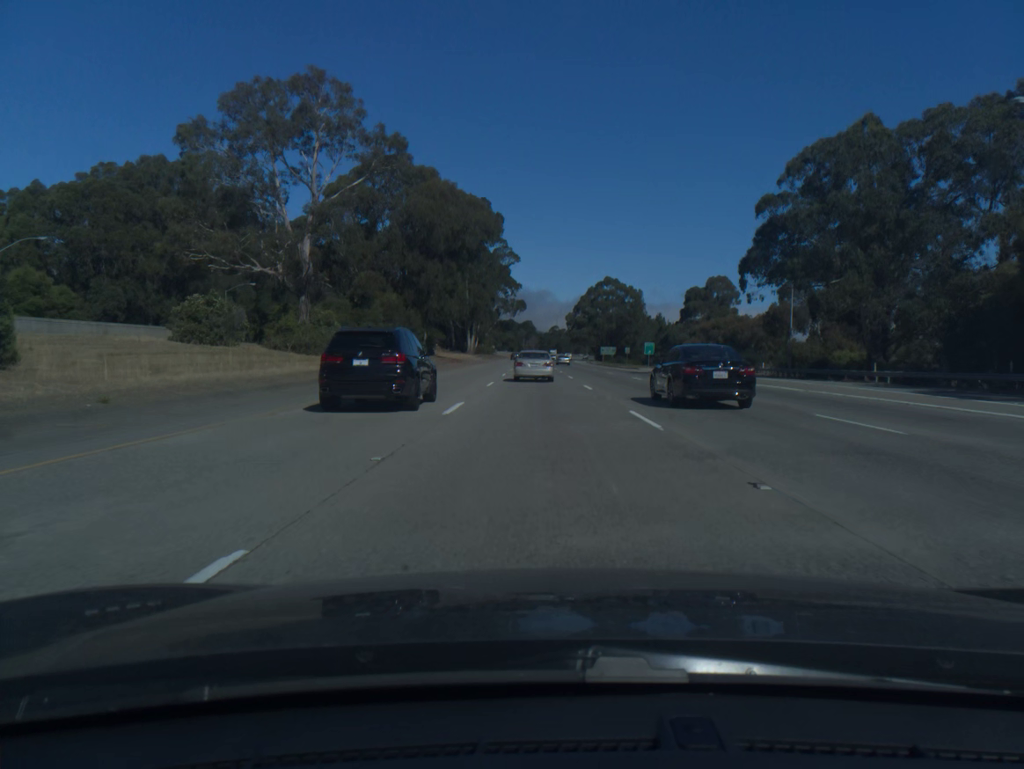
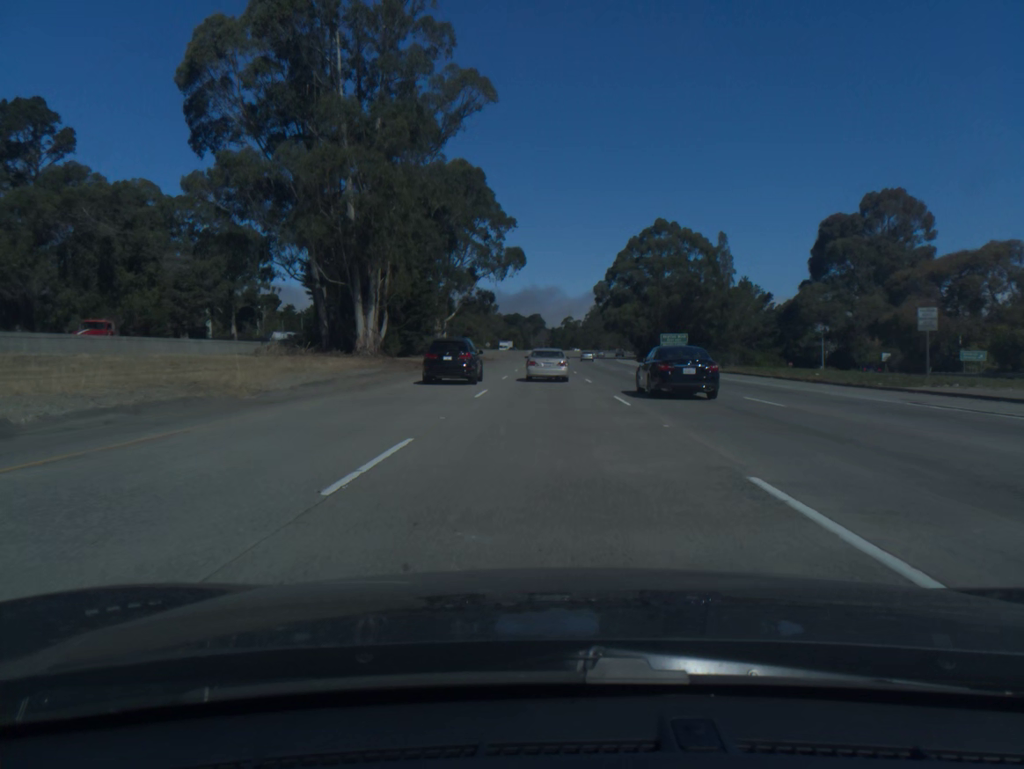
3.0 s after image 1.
(-1.0, +96.6) m; -1°
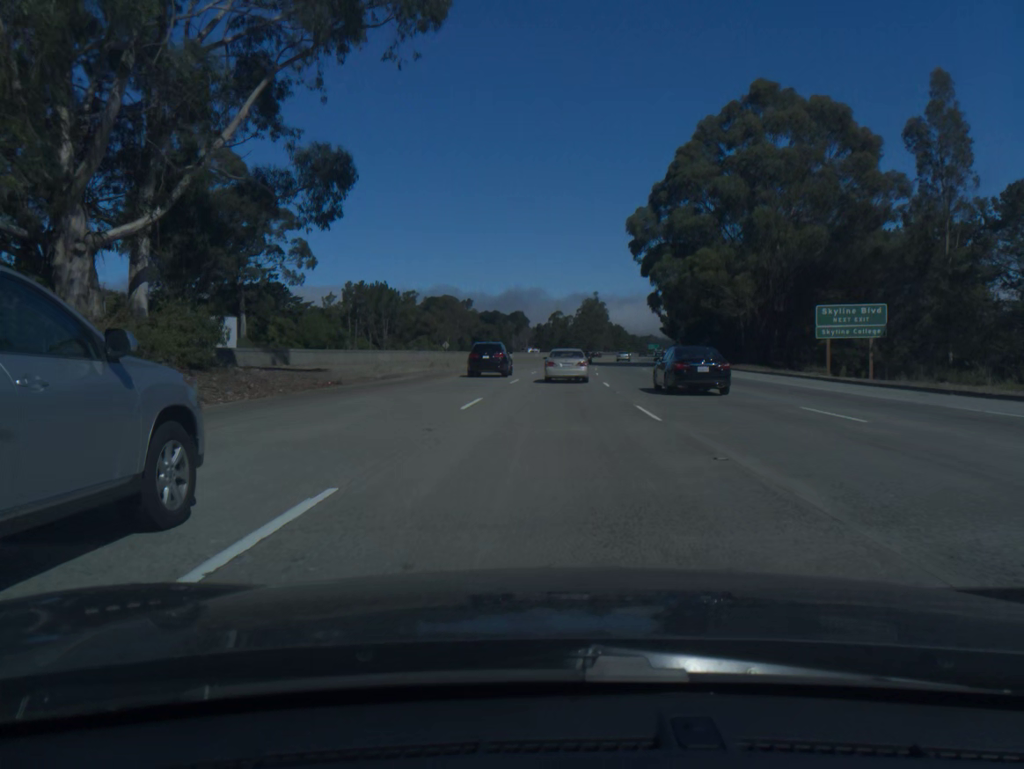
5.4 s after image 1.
(+0.3, +77.1) m; +1°
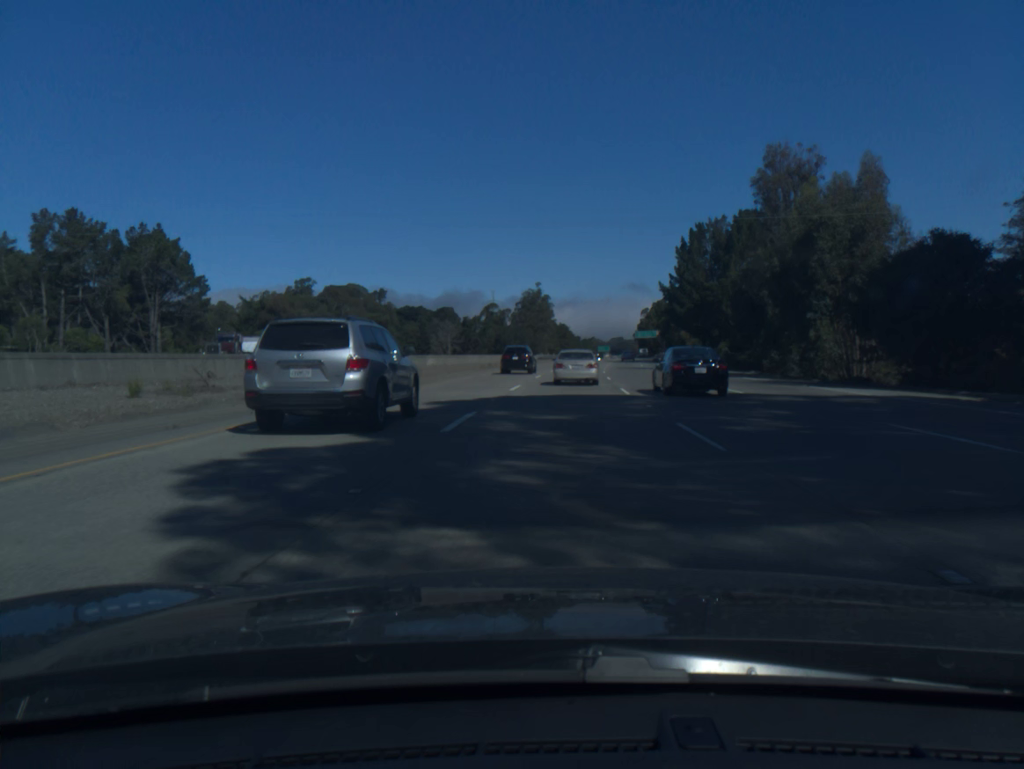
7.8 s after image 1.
(+3.3, +77.9) m; +4°
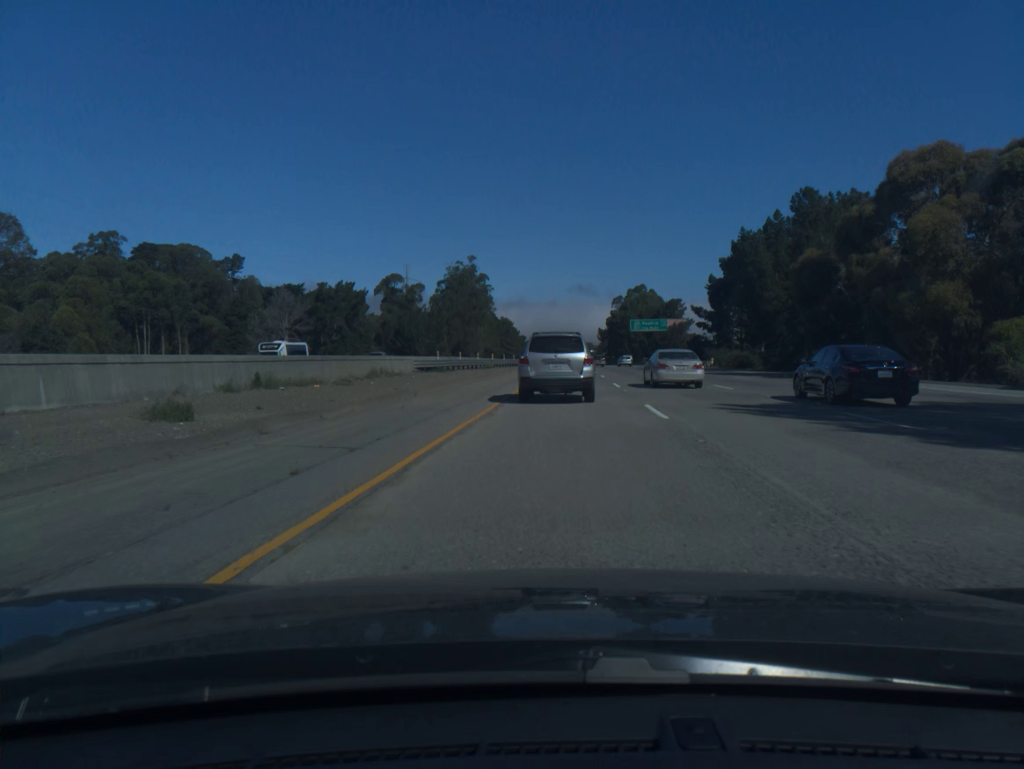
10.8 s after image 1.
(+3.0, +99.5) m; +4°
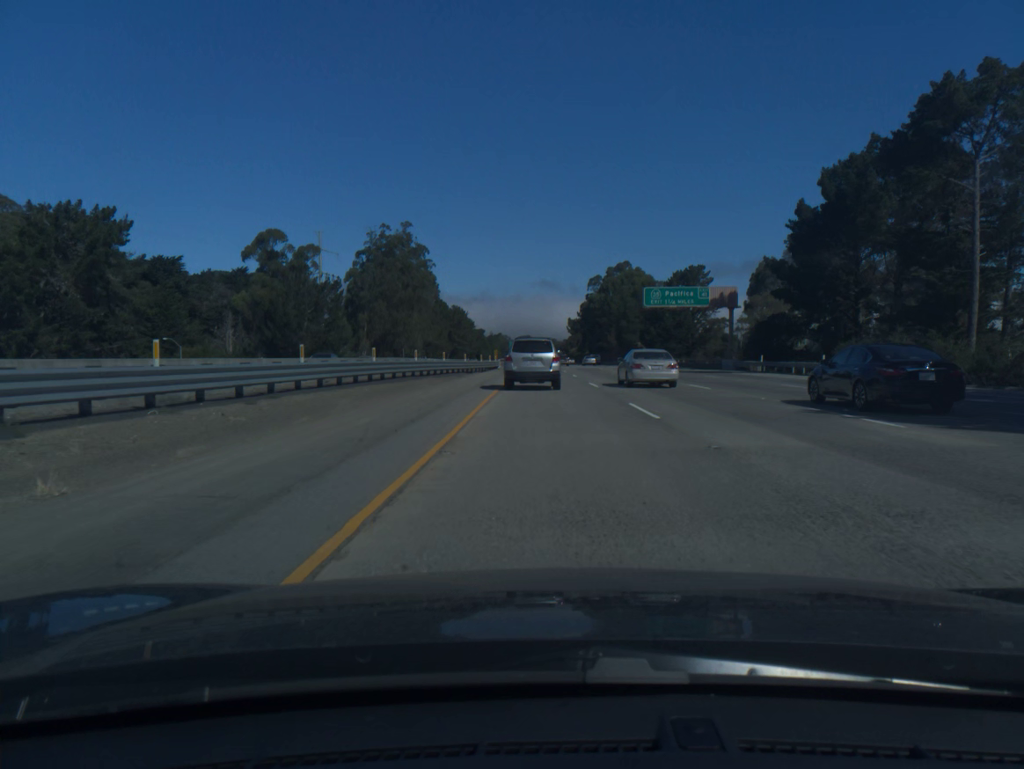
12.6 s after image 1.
(+1.9, +58.8) m; +3°
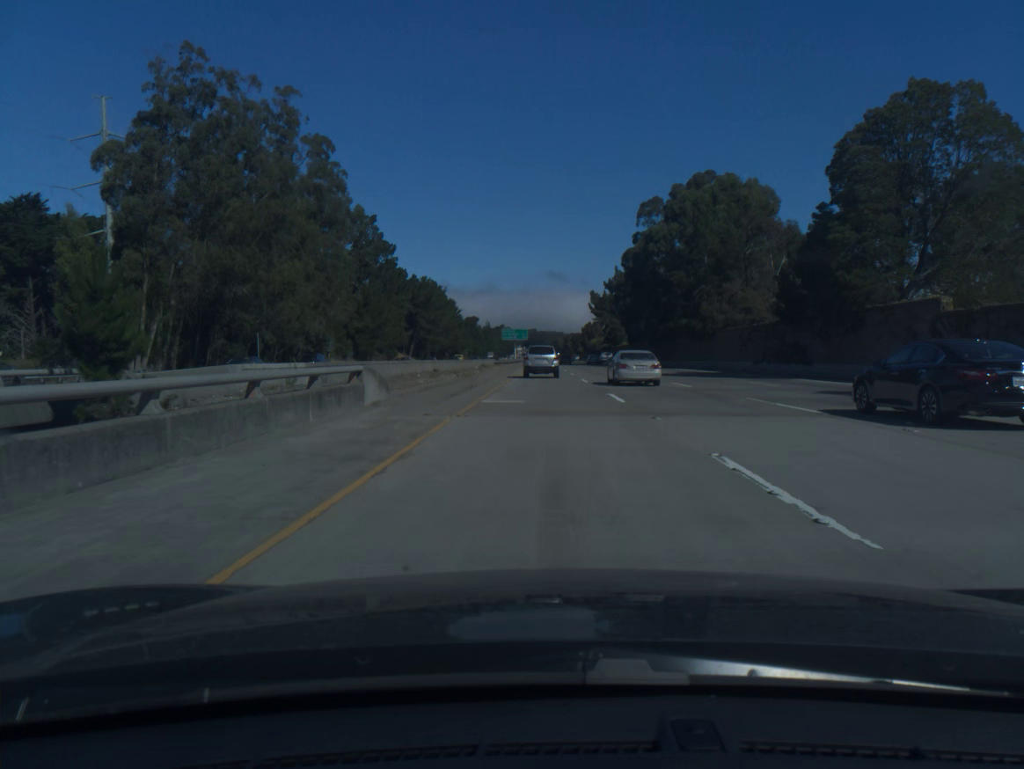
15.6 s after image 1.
(-0.5, +97.1) m; 0°
